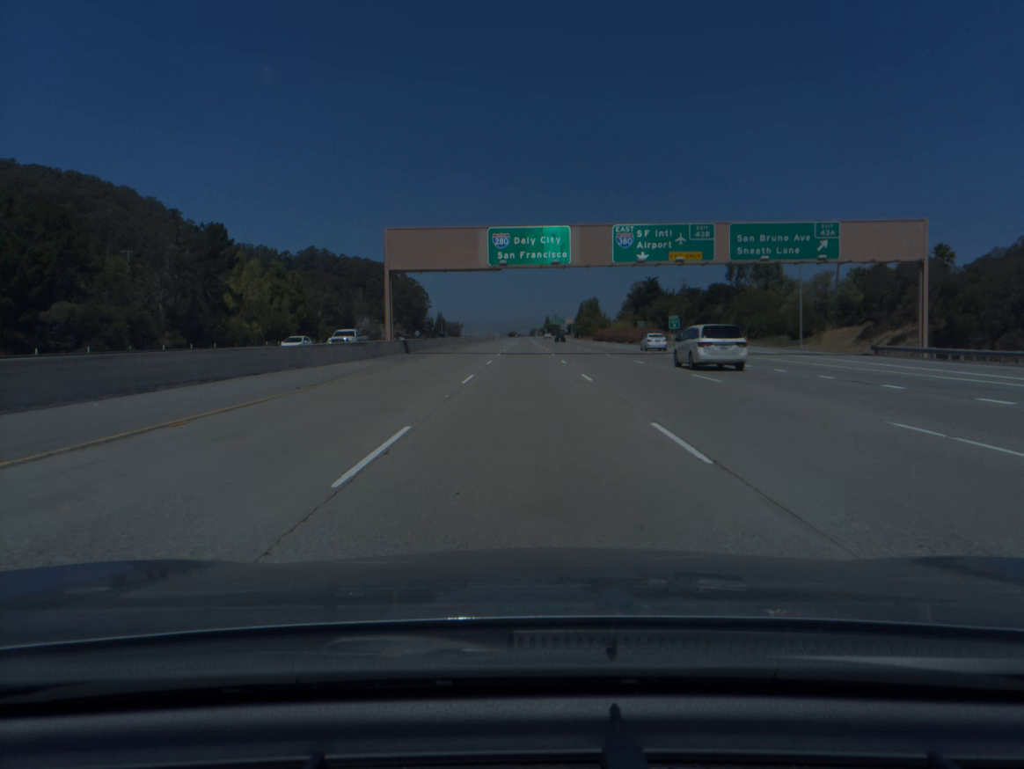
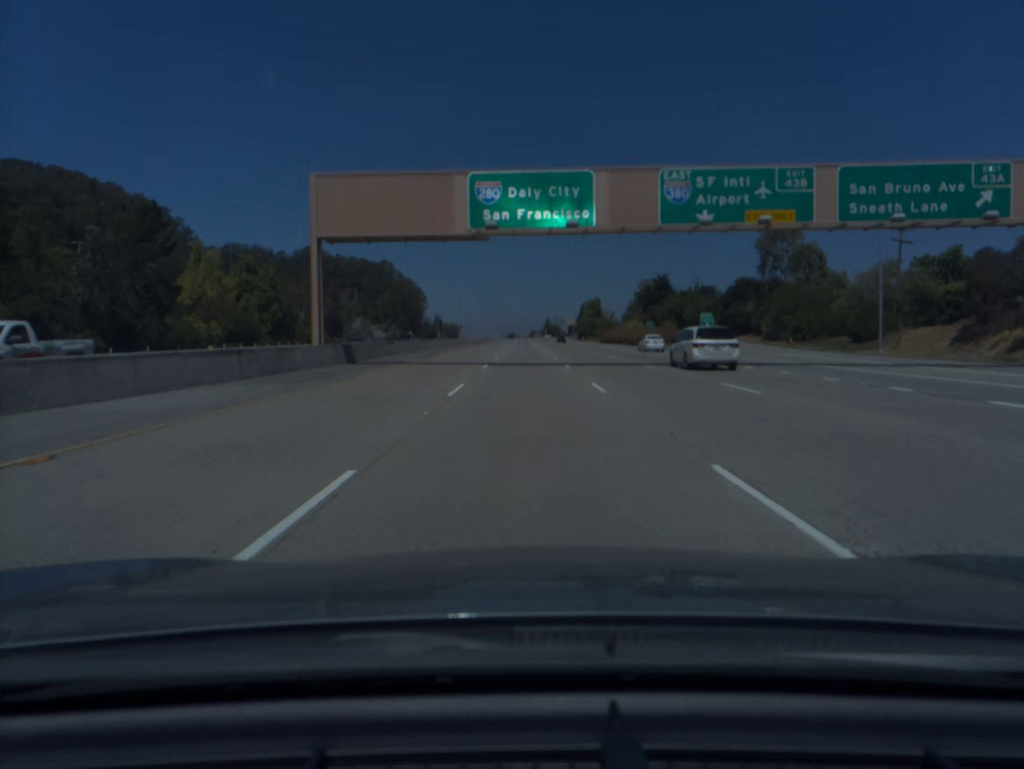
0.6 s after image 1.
(0.0, +18.8) m; 0°
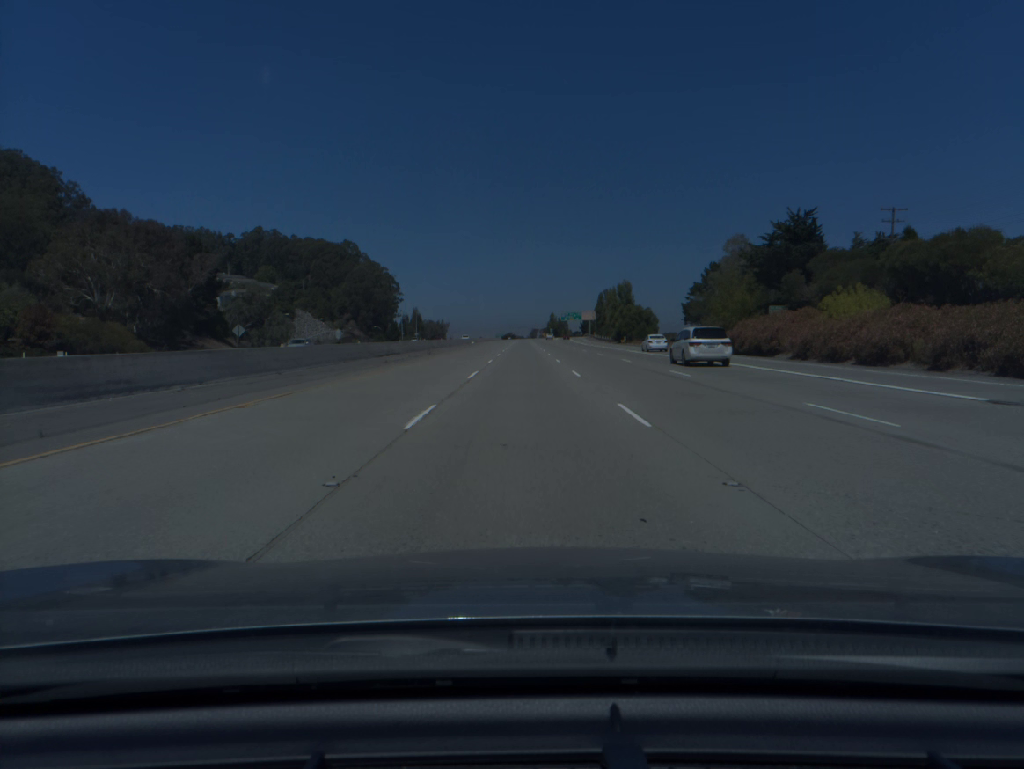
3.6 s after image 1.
(+0.1, +94.4) m; 0°
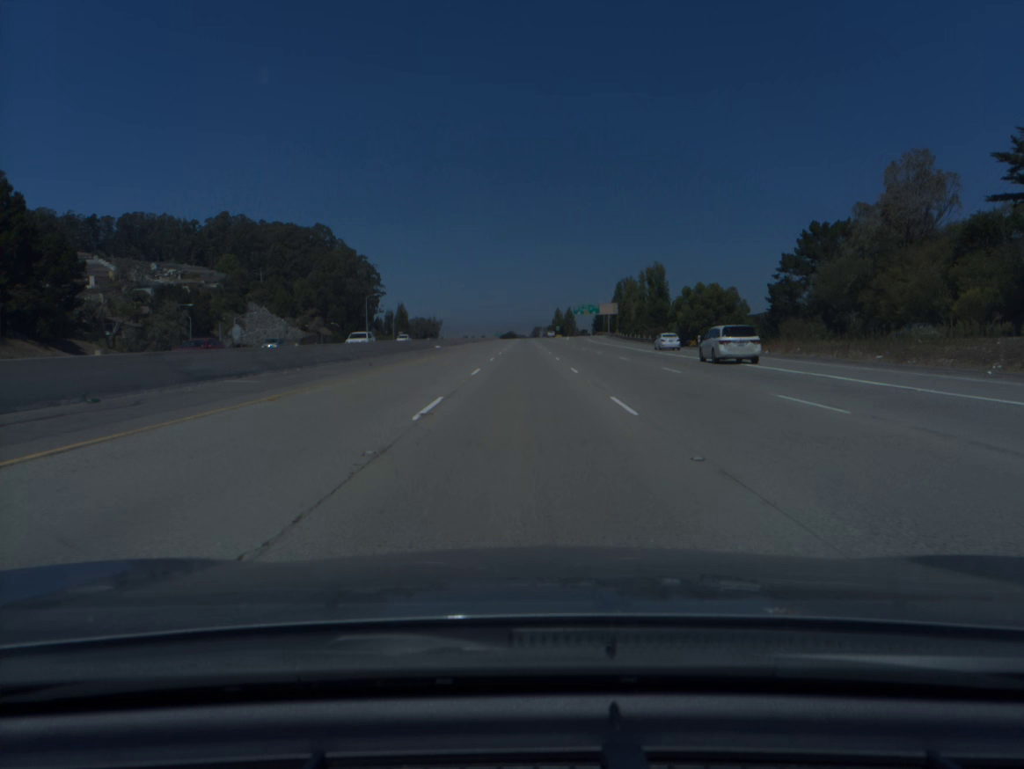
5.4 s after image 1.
(0.0, +57.0) m; 0°
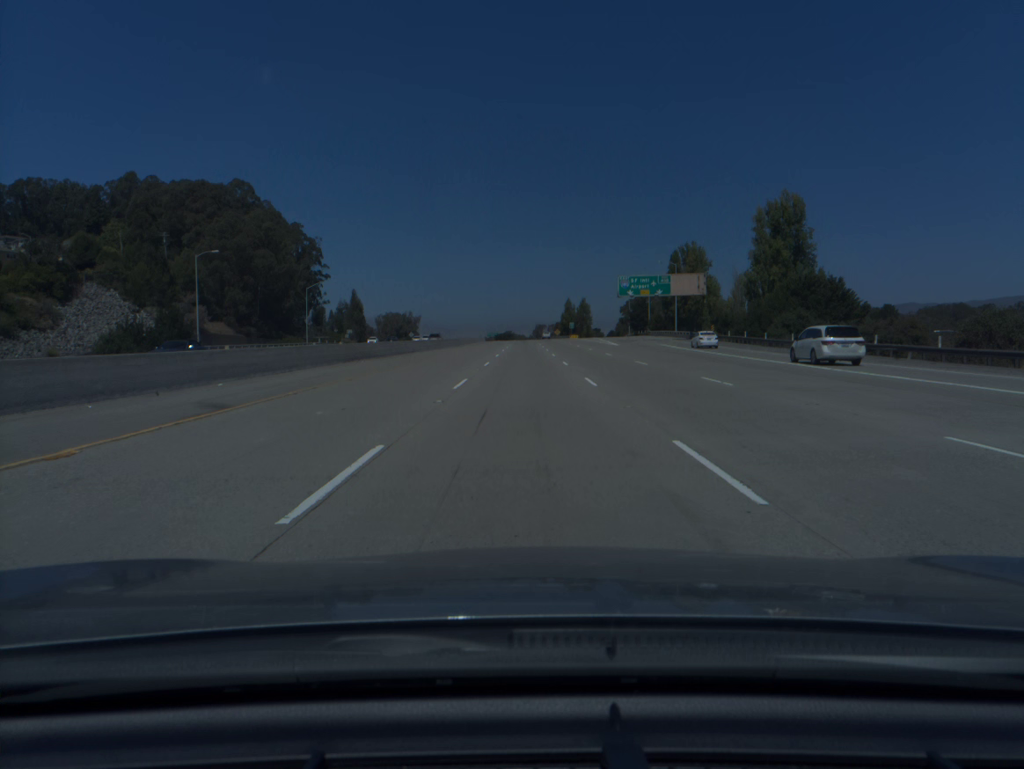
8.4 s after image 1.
(0.0, +94.8) m; 0°
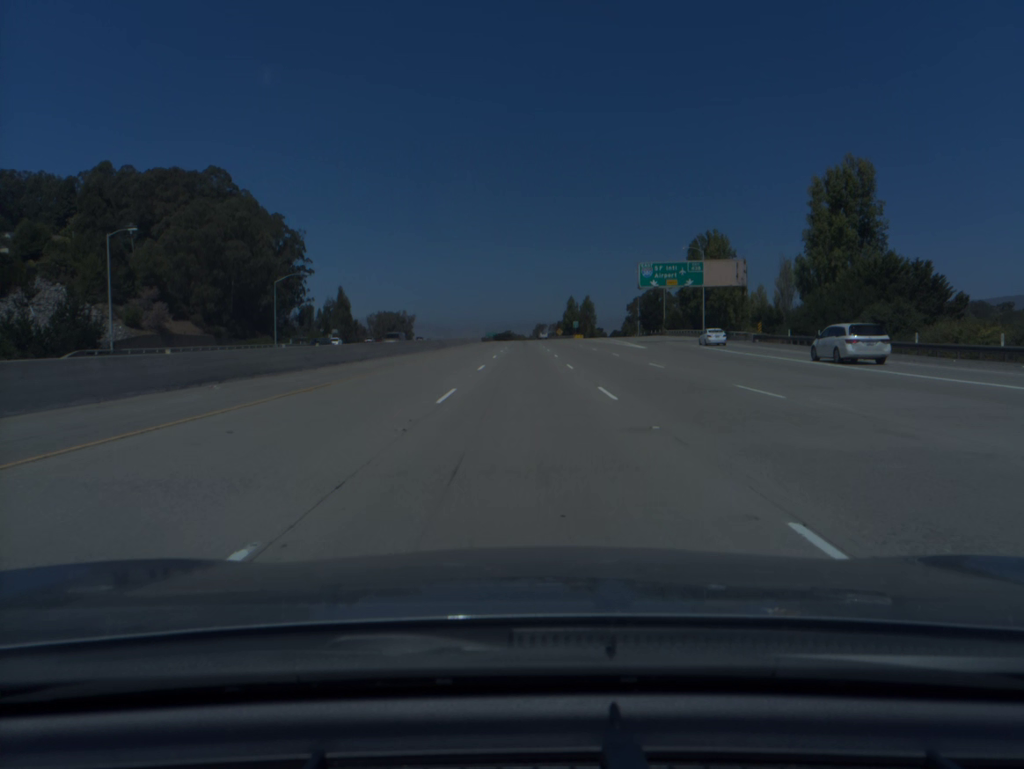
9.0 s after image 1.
(0.0, +18.9) m; 0°
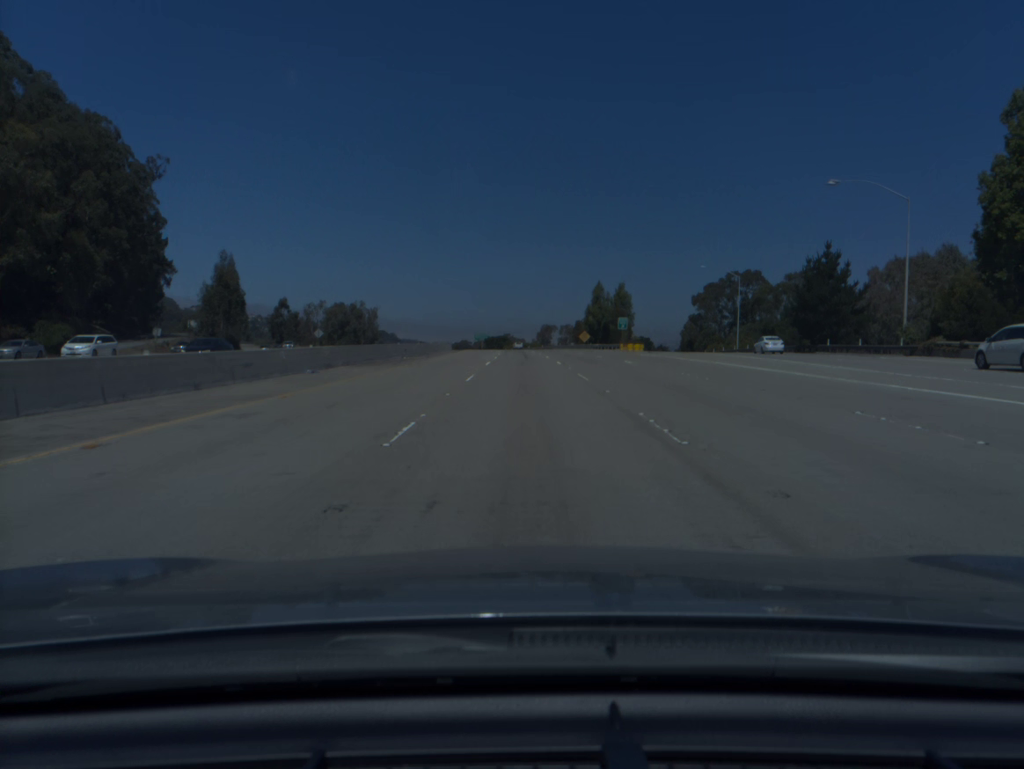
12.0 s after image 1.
(0.0, +94.5) m; 0°
